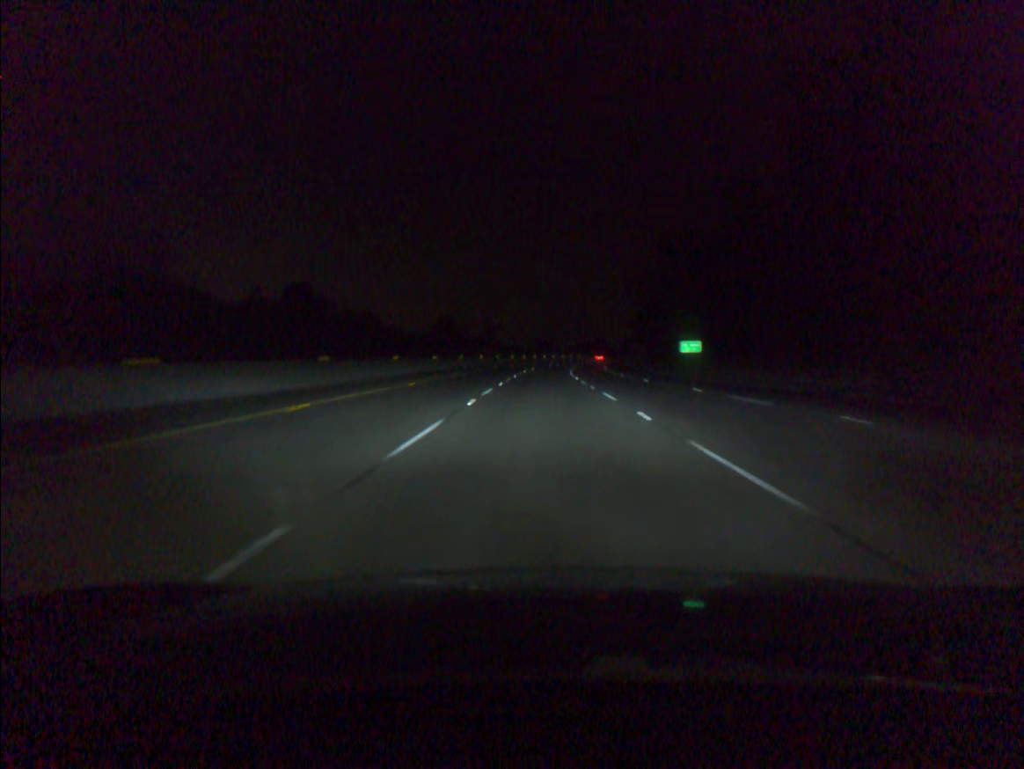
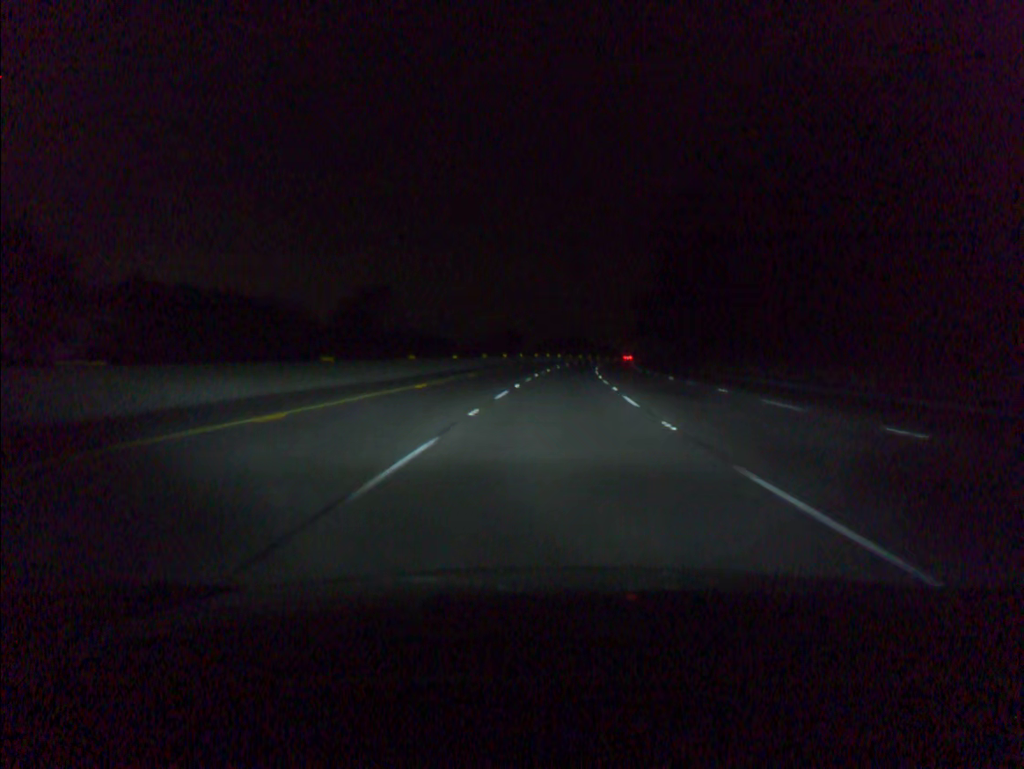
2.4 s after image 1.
(+1.0, +75.1) m; +2°
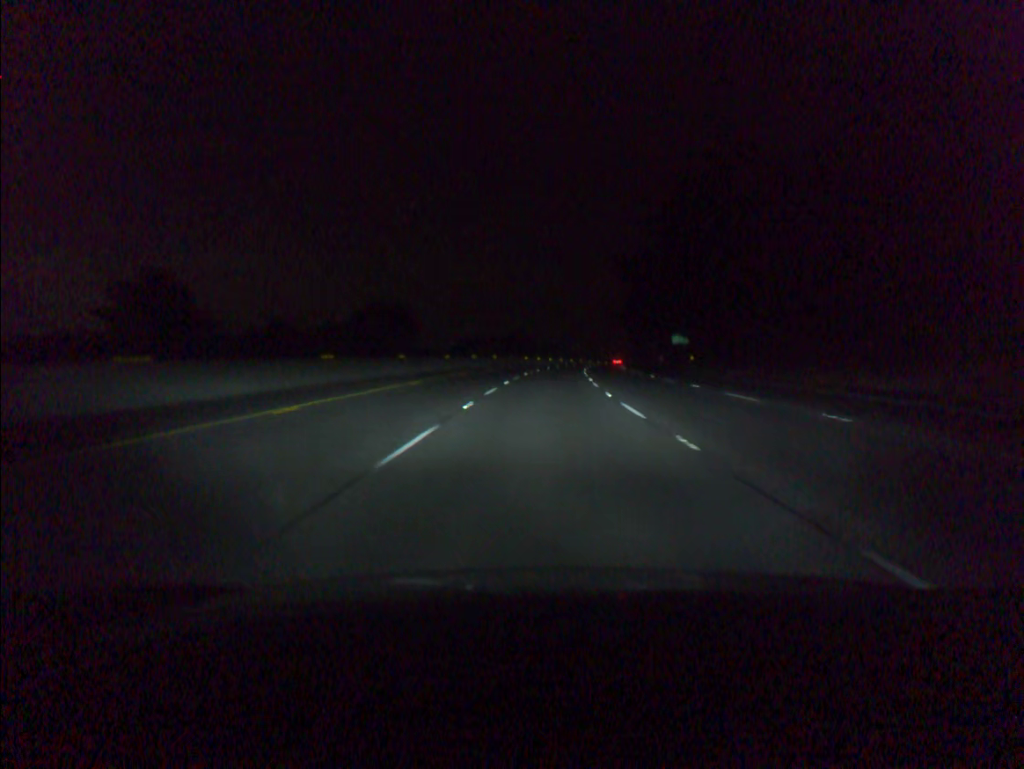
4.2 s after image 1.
(+2.2, +56.3) m; +4°
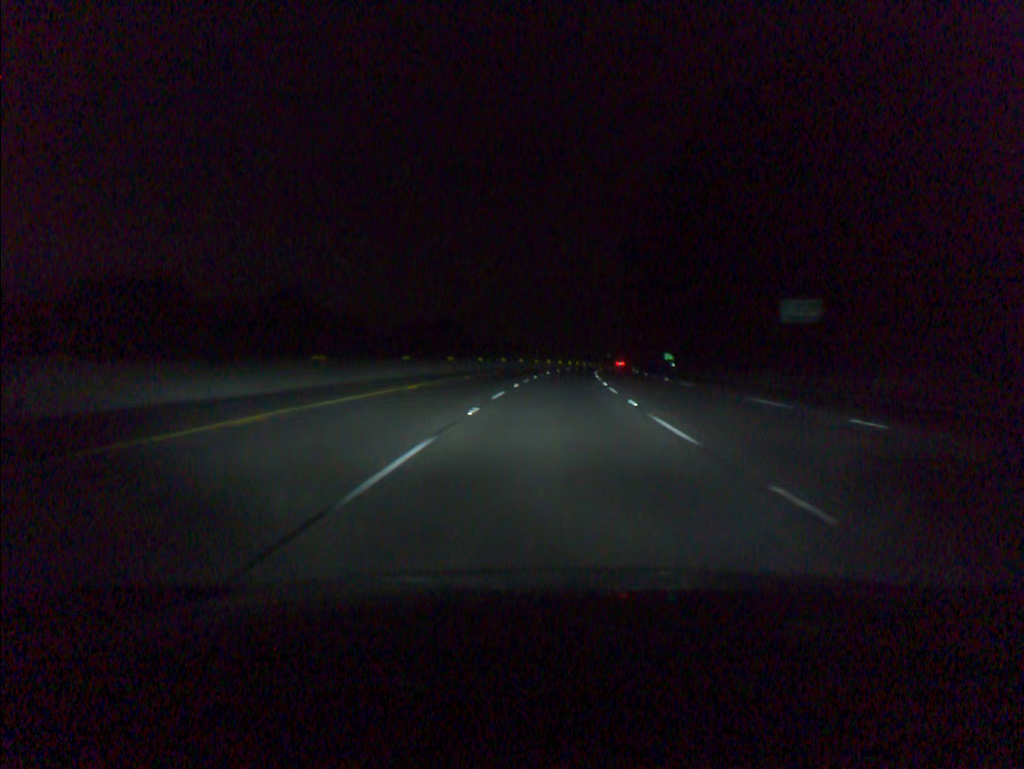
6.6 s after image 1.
(+2.4, +75.0) m; +4°
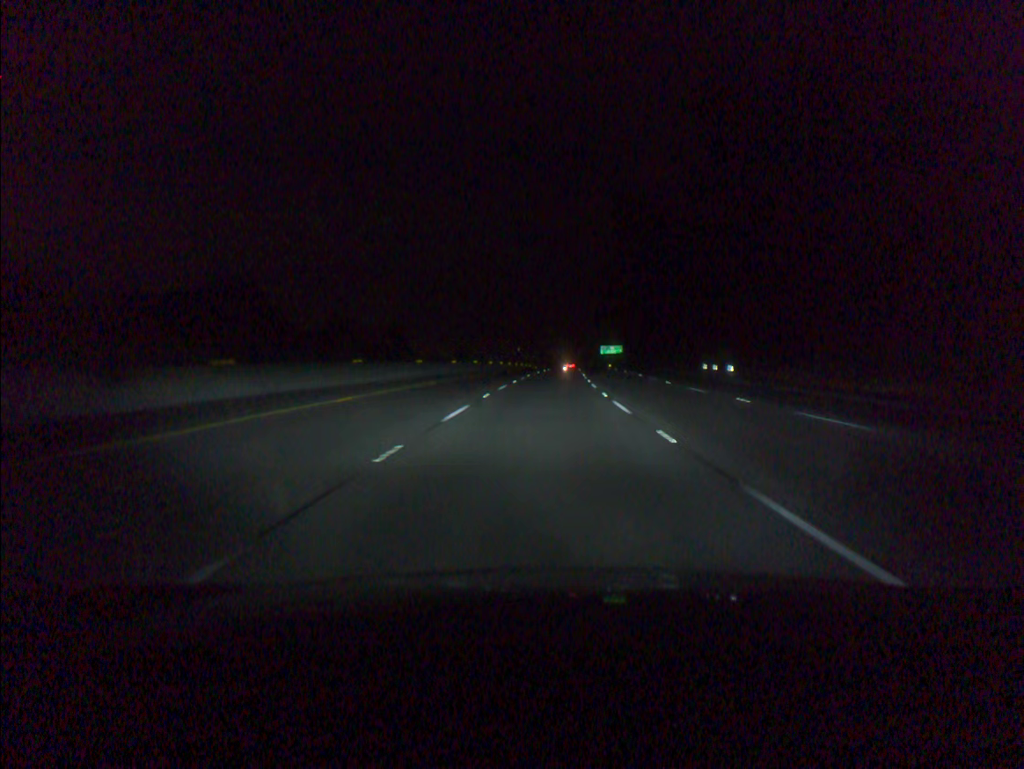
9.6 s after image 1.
(+5.7, +94.0) m; +7°
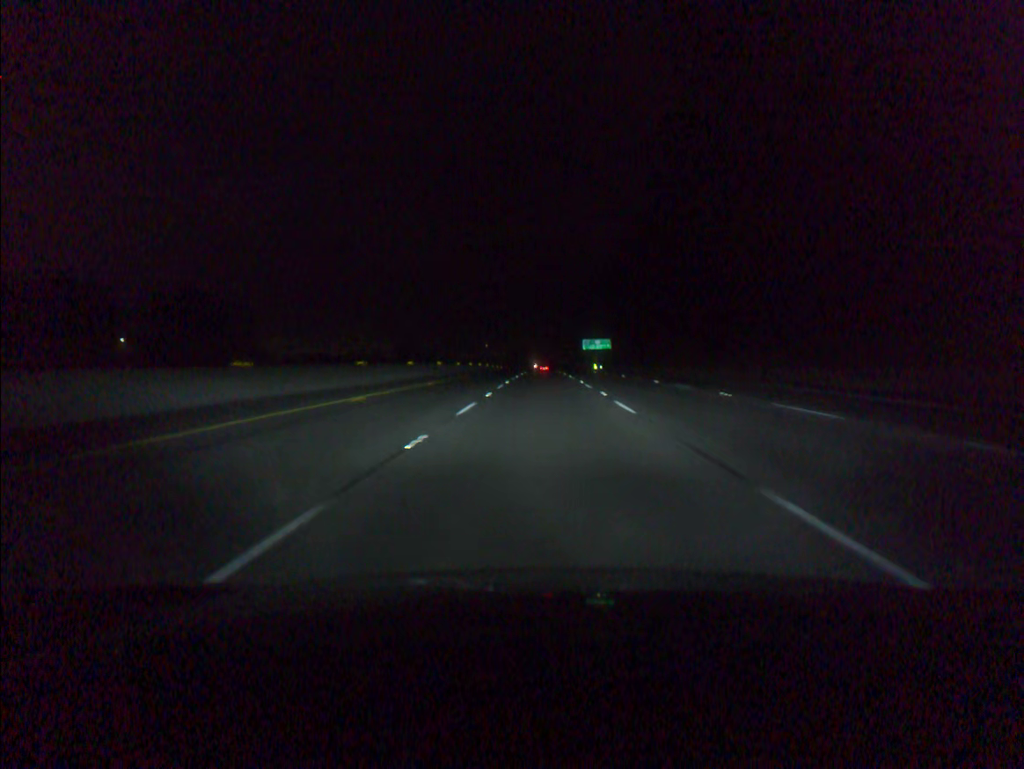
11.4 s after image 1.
(+1.2, +56.8) m; +2°
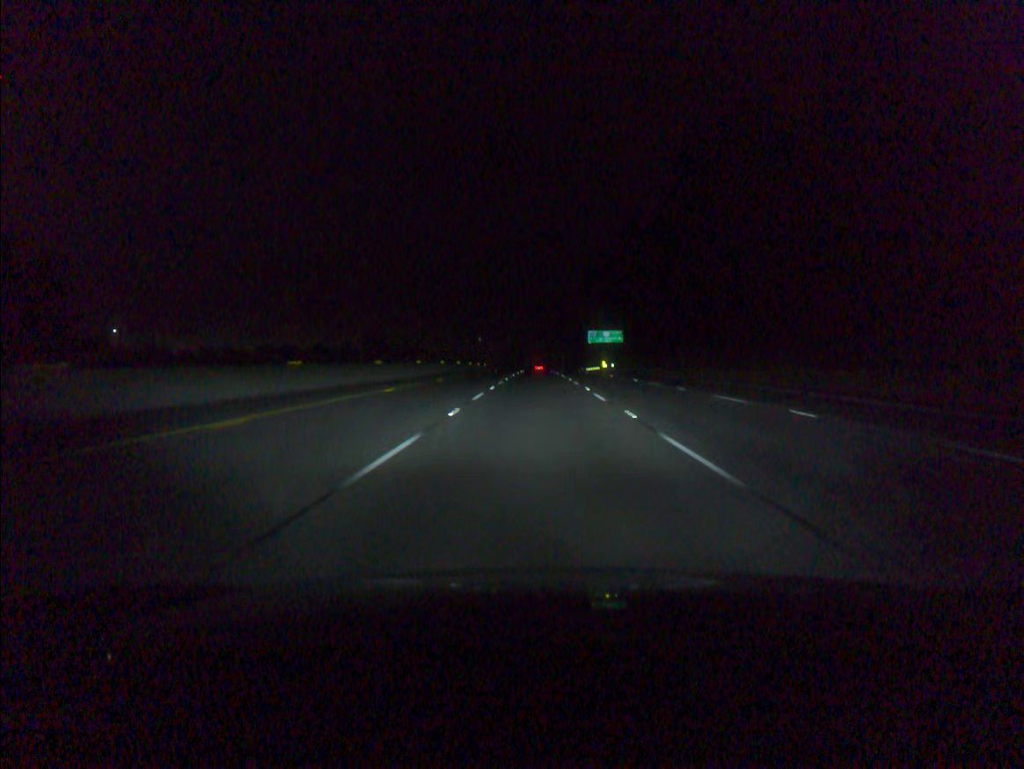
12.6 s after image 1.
(+0.2, +37.9) m; 0°
